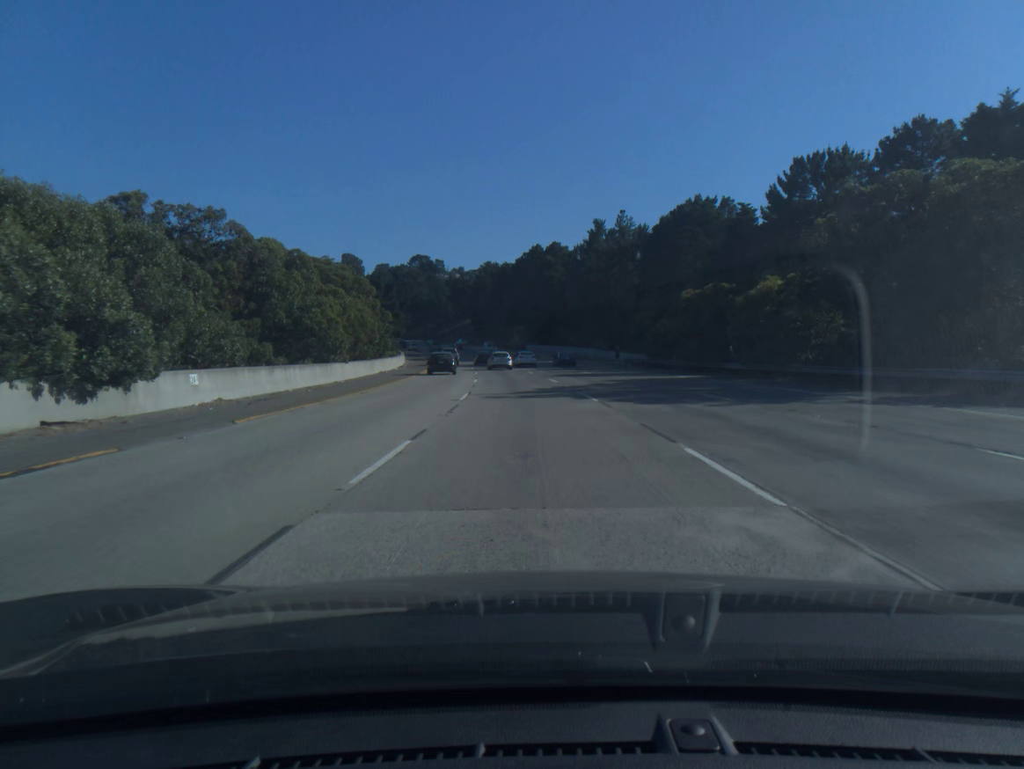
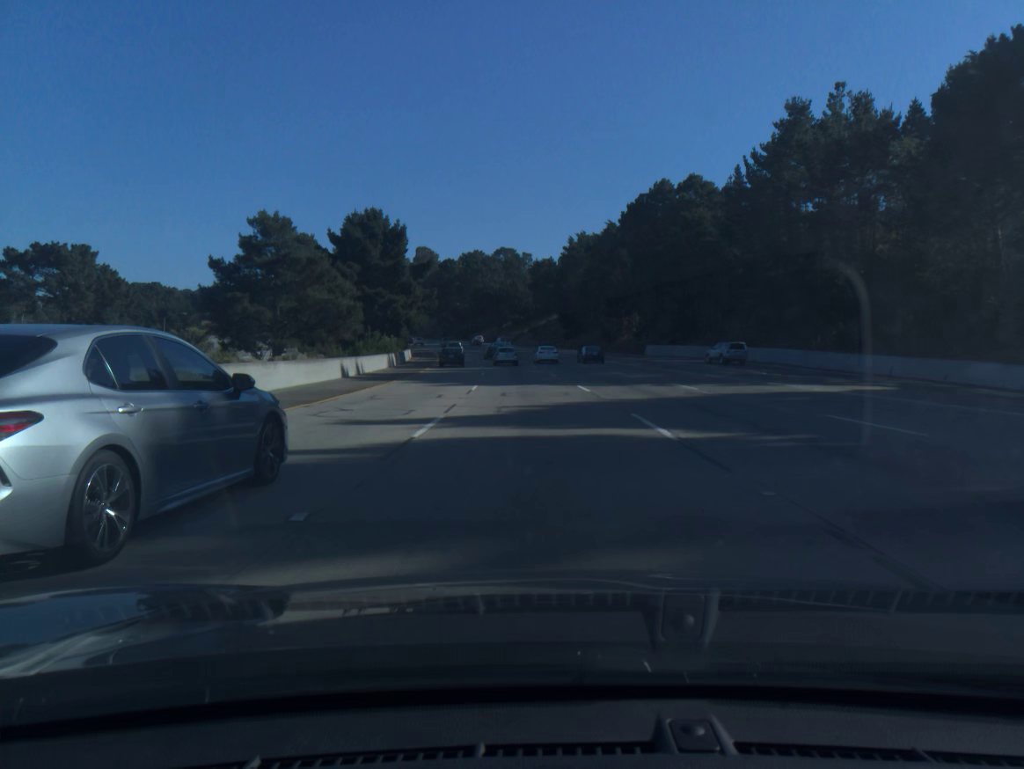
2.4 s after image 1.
(-4.0, +68.5) m; -7°
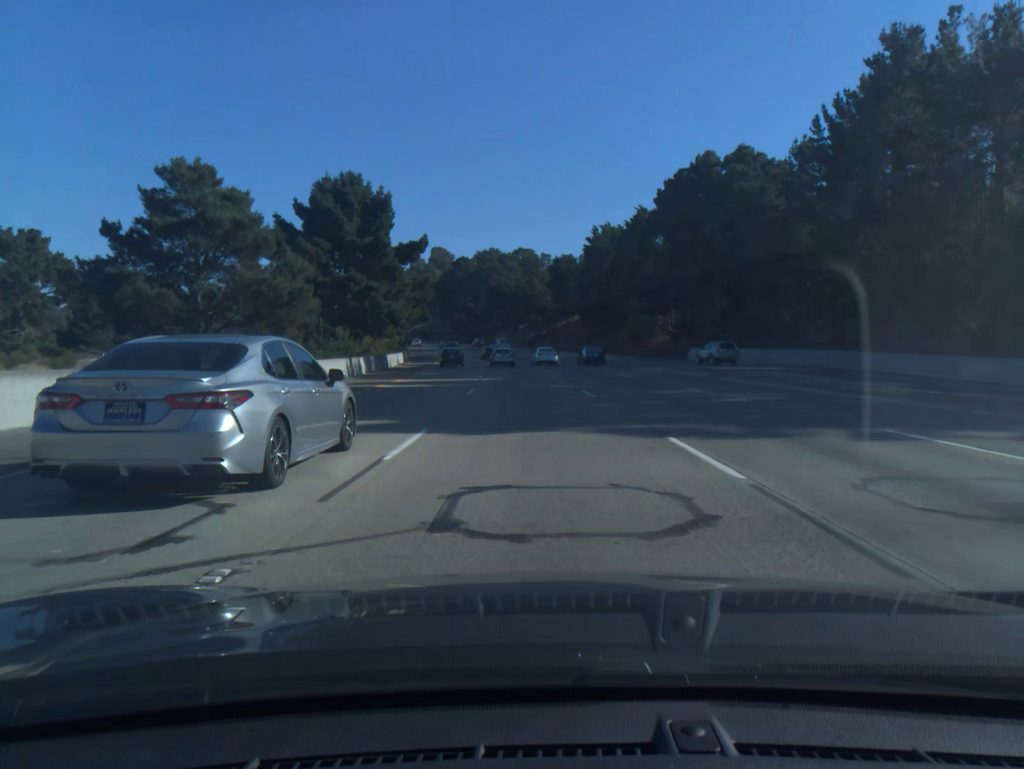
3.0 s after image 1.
(-0.2, +17.0) m; -1°
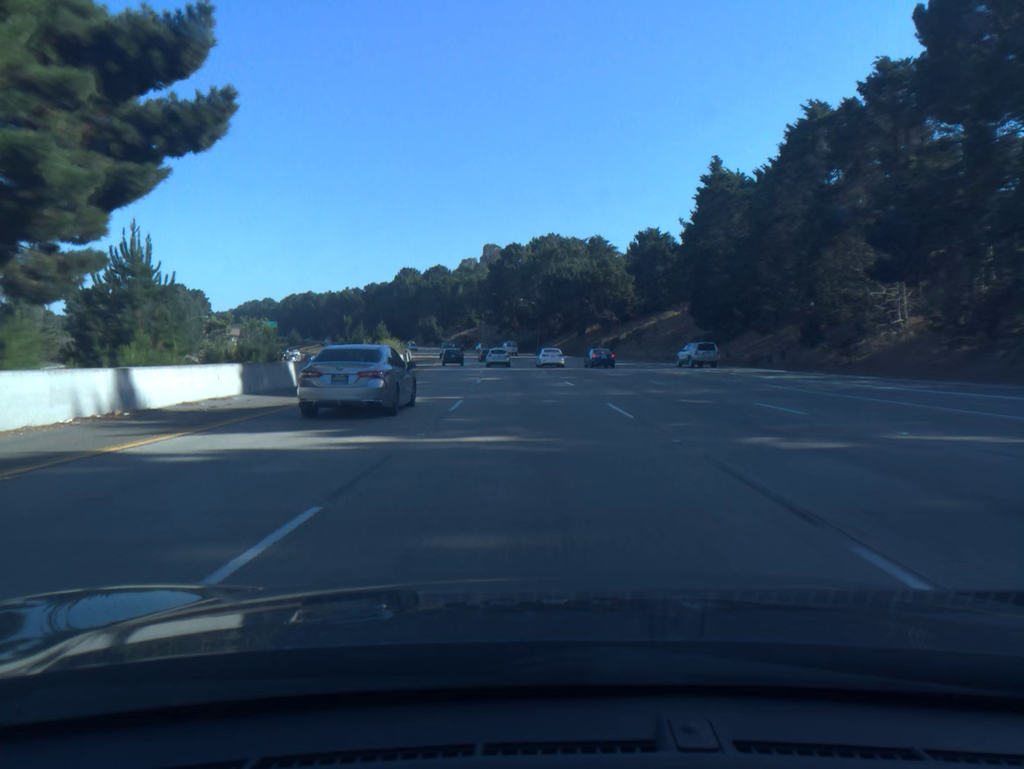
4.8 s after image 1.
(-1.9, +50.5) m; -5°
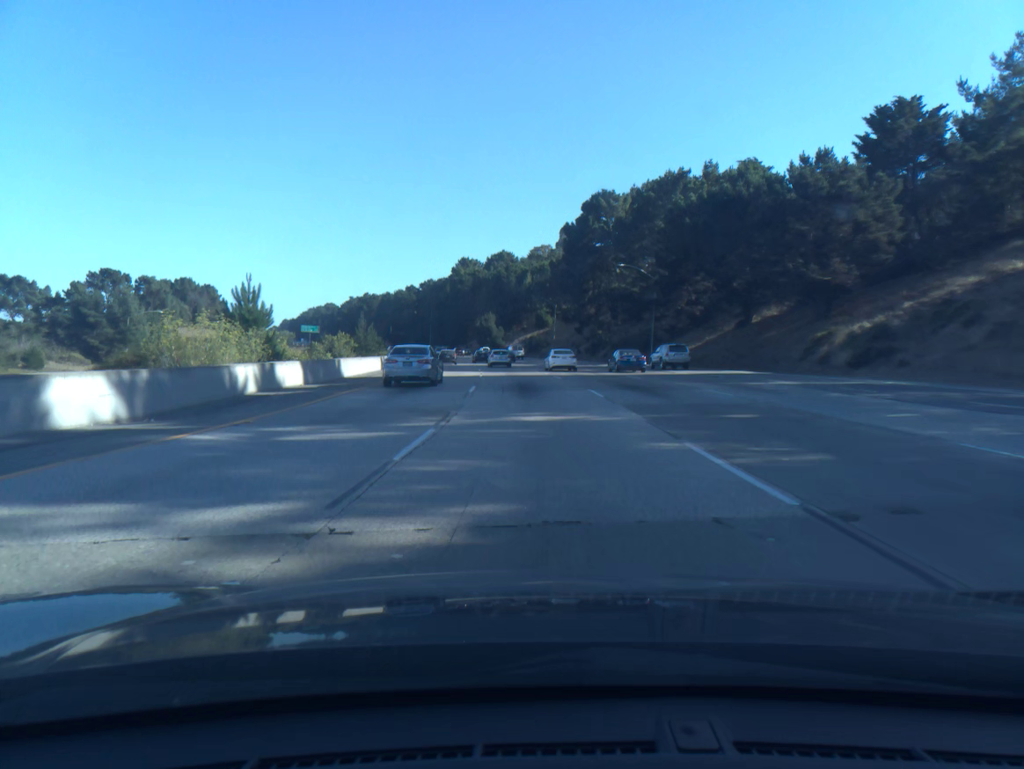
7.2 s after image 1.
(-3.5, +66.6) m; -6°
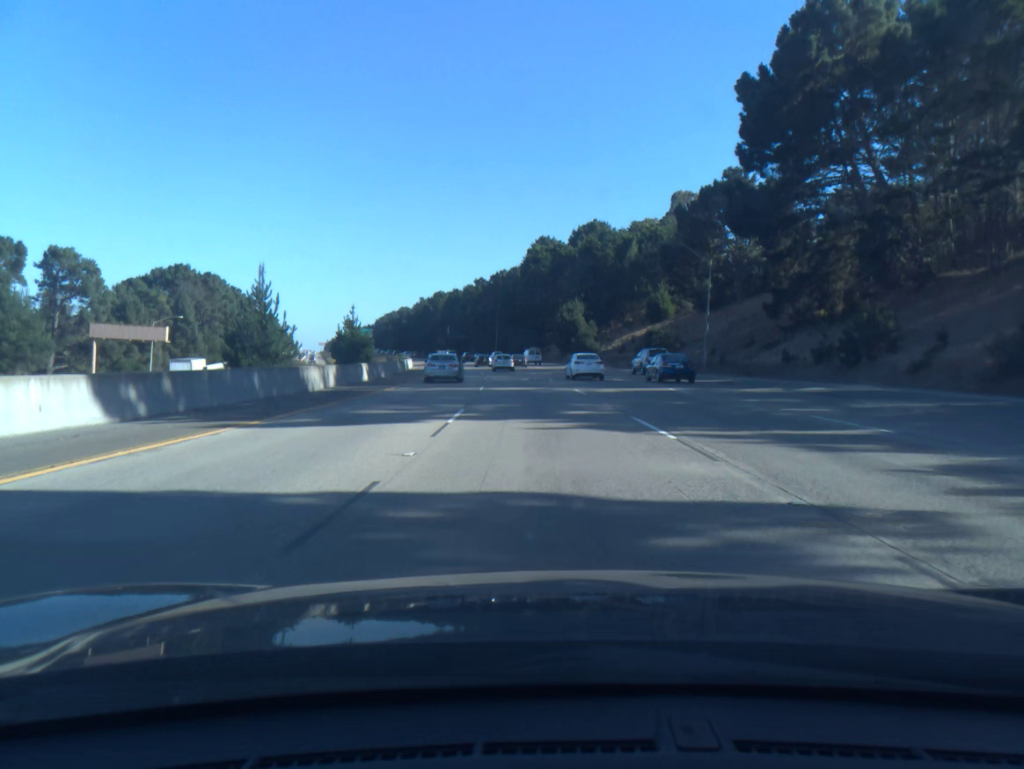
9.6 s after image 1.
(-3.7, +66.9) m; -6°
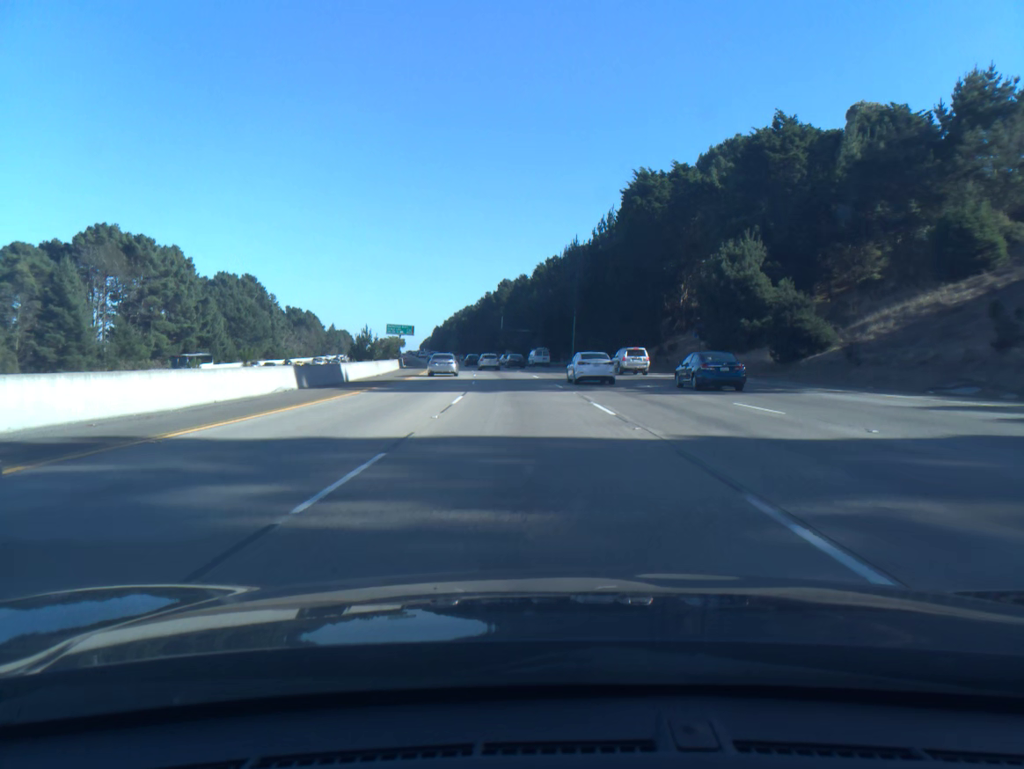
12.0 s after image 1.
(-3.1, +67.9) m; -6°
